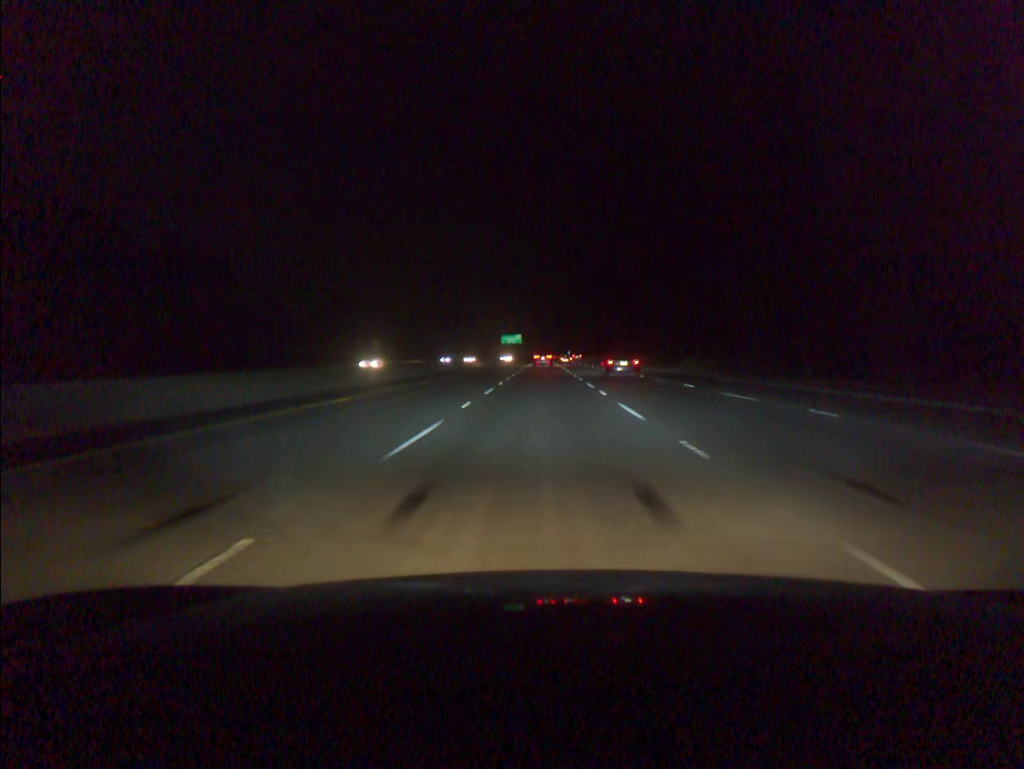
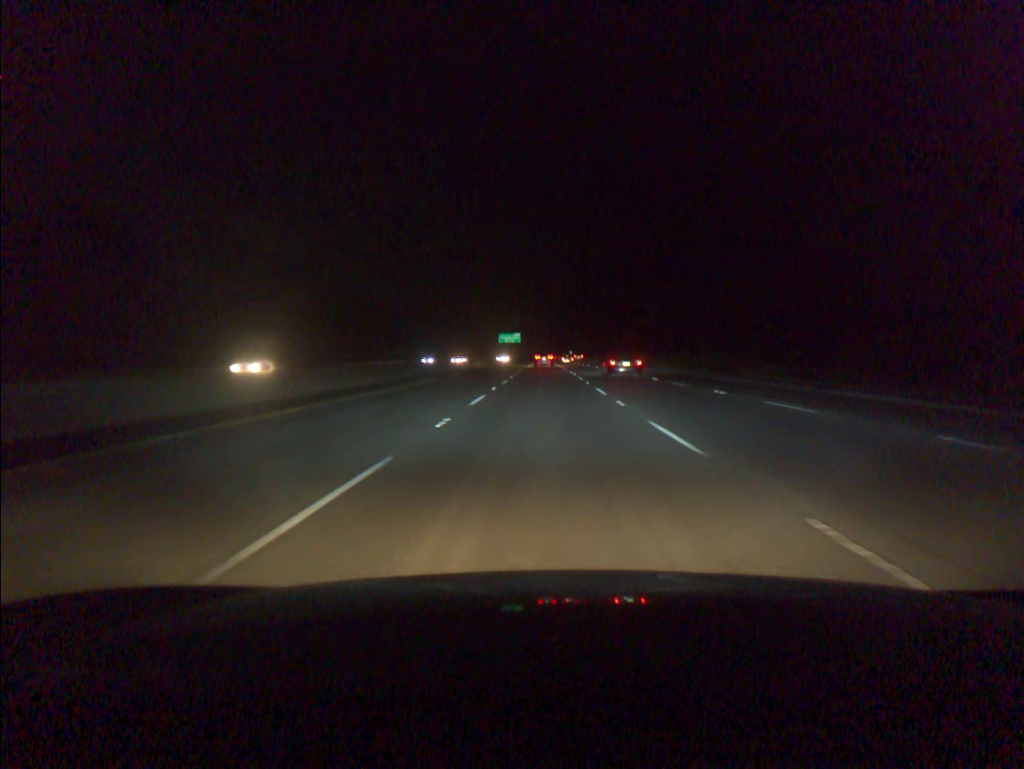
(0.0, +19.6) m; 0°
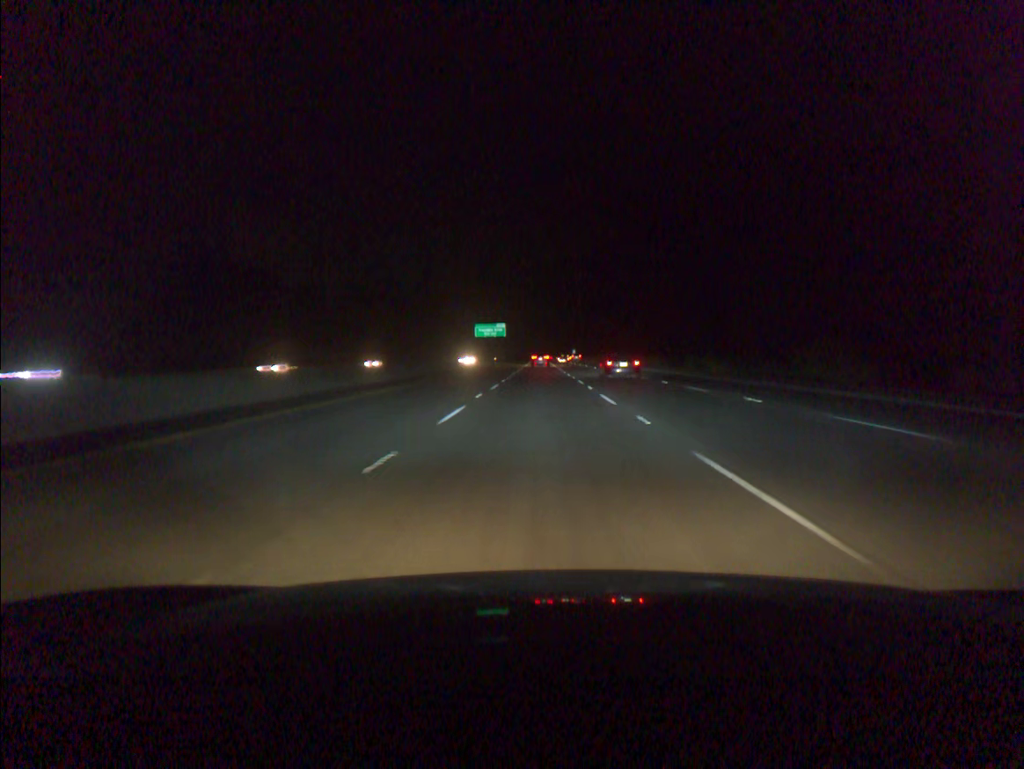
(+0.1, +77.8) m; 0°
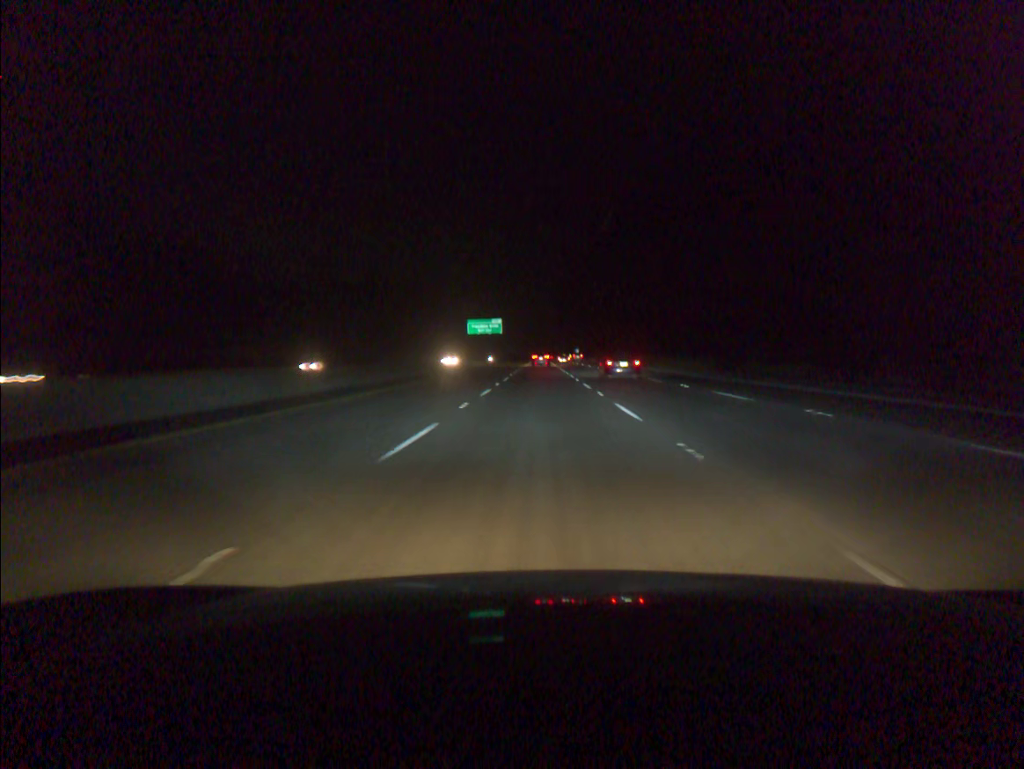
(0.0, +19.4) m; 0°
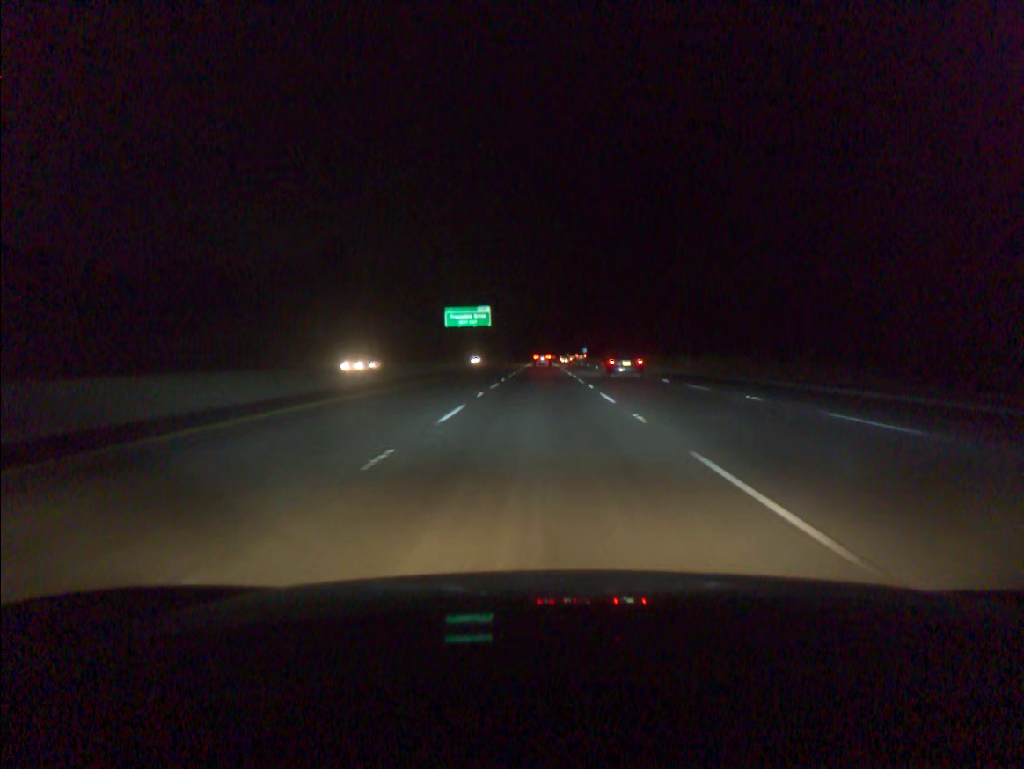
(-0.1, +38.8) m; 0°
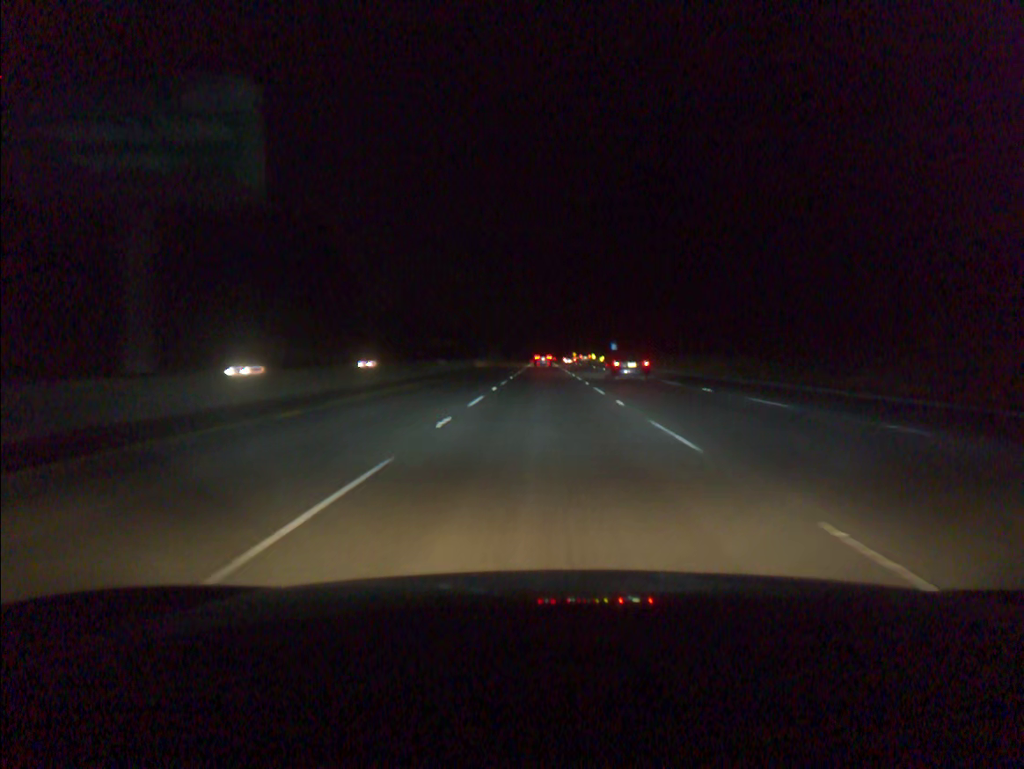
(-0.2, +97.0) m; 0°
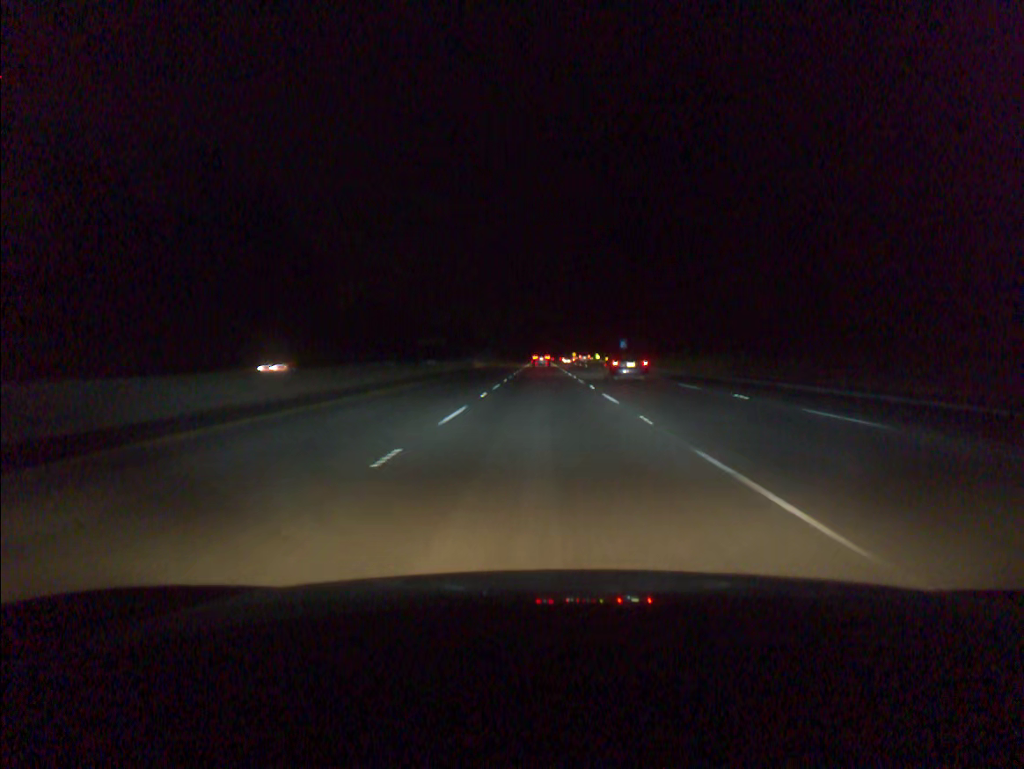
(0.0, +19.4) m; 0°
